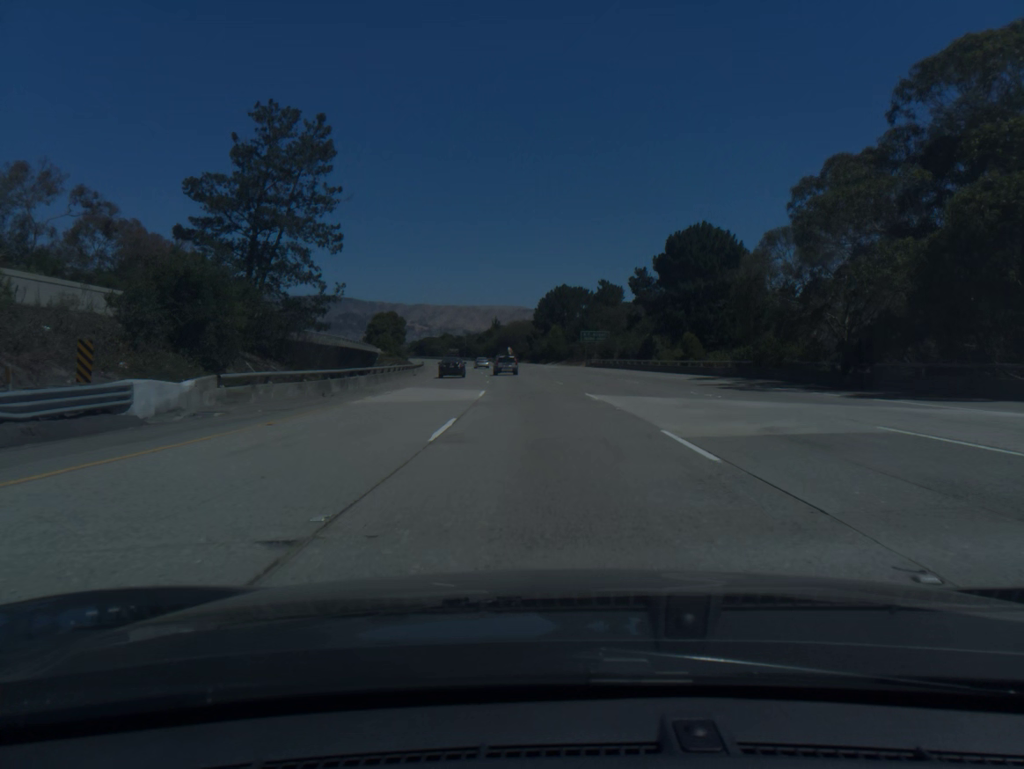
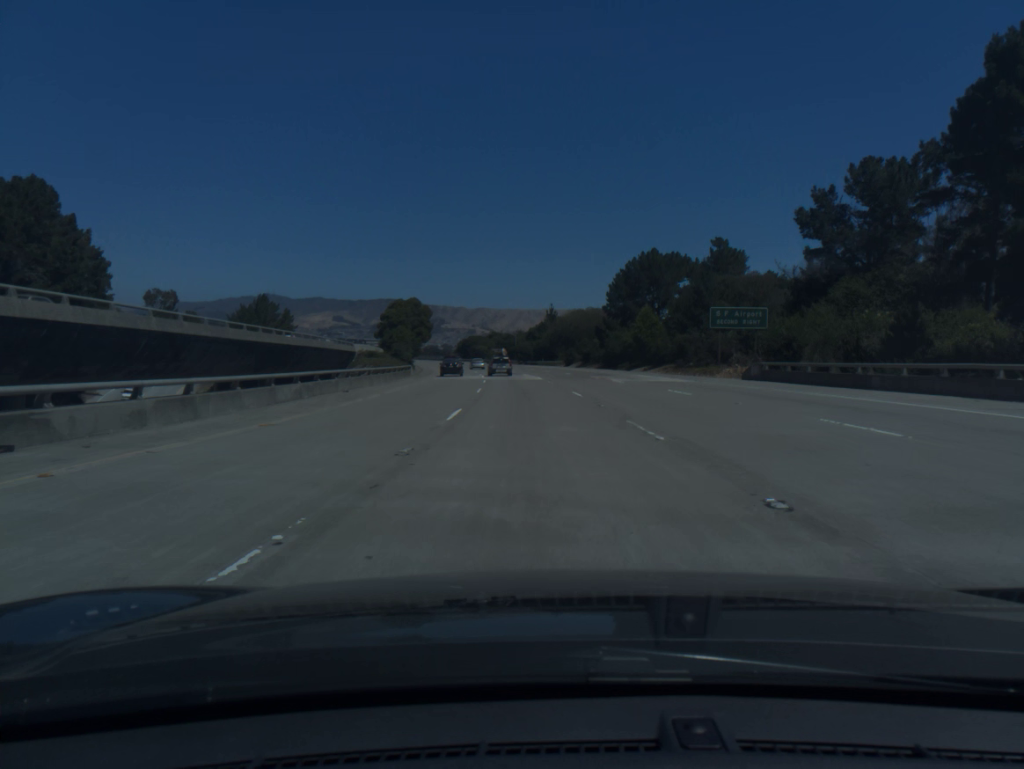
(-2.1, +55.6) m; -4°
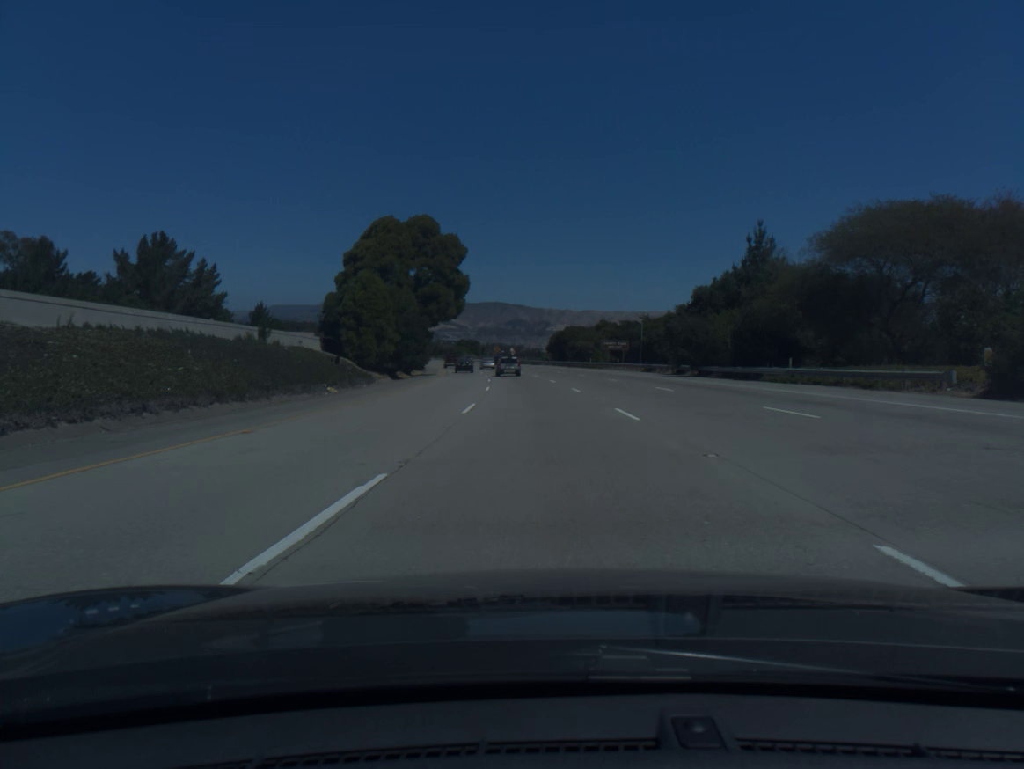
(-6.7, +92.6) m; -8°
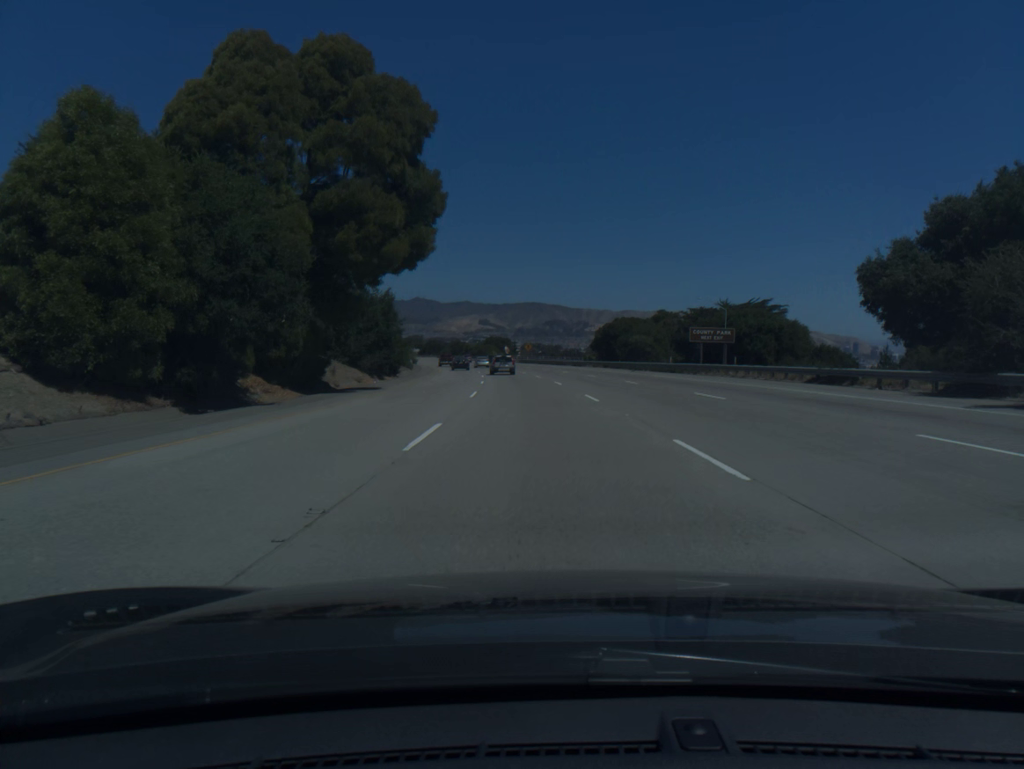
(-0.8, +37.2) m; -3°
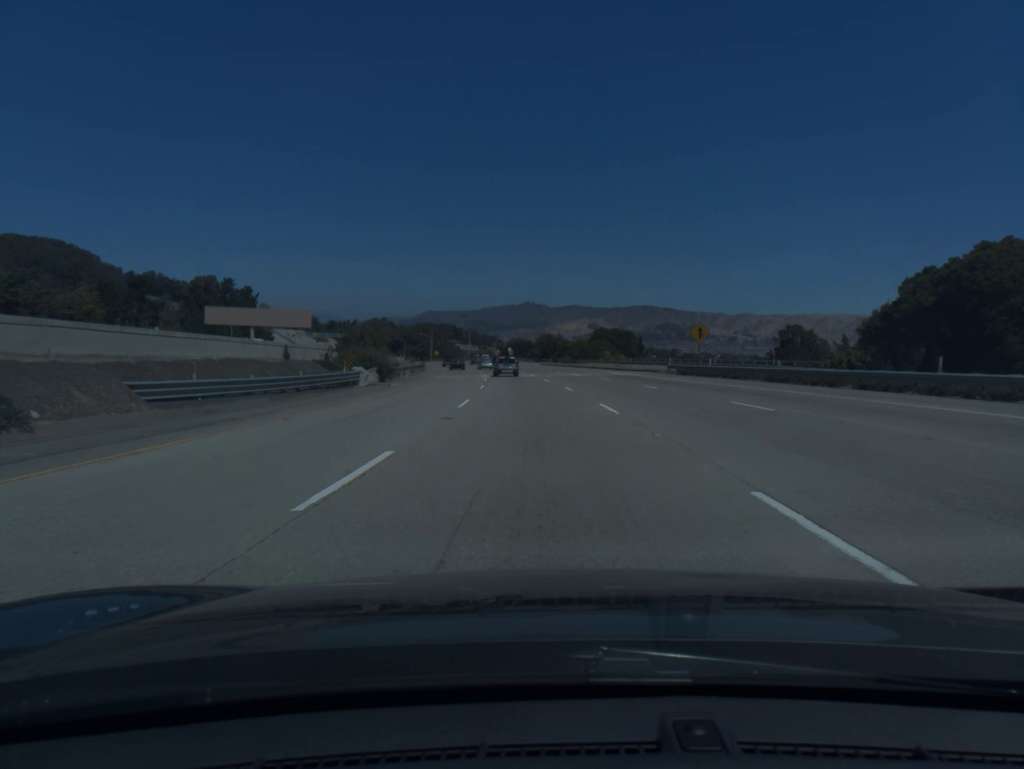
(-6.3, +91.9) m; -8°
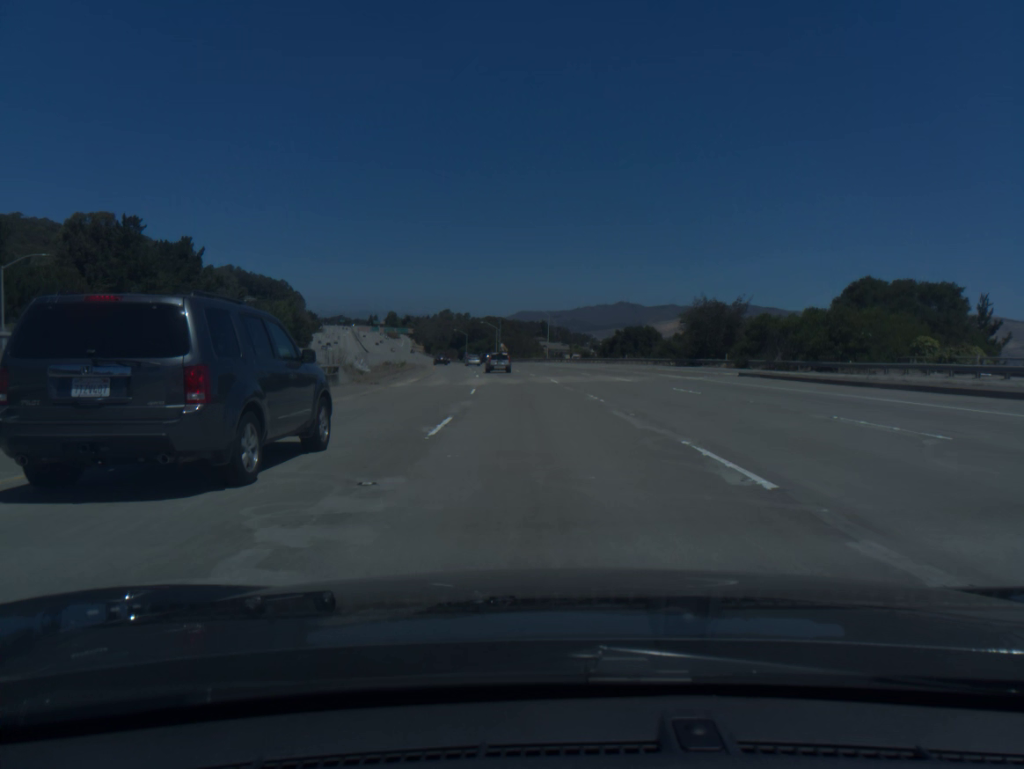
(-5.8, +91.5) m; -7°
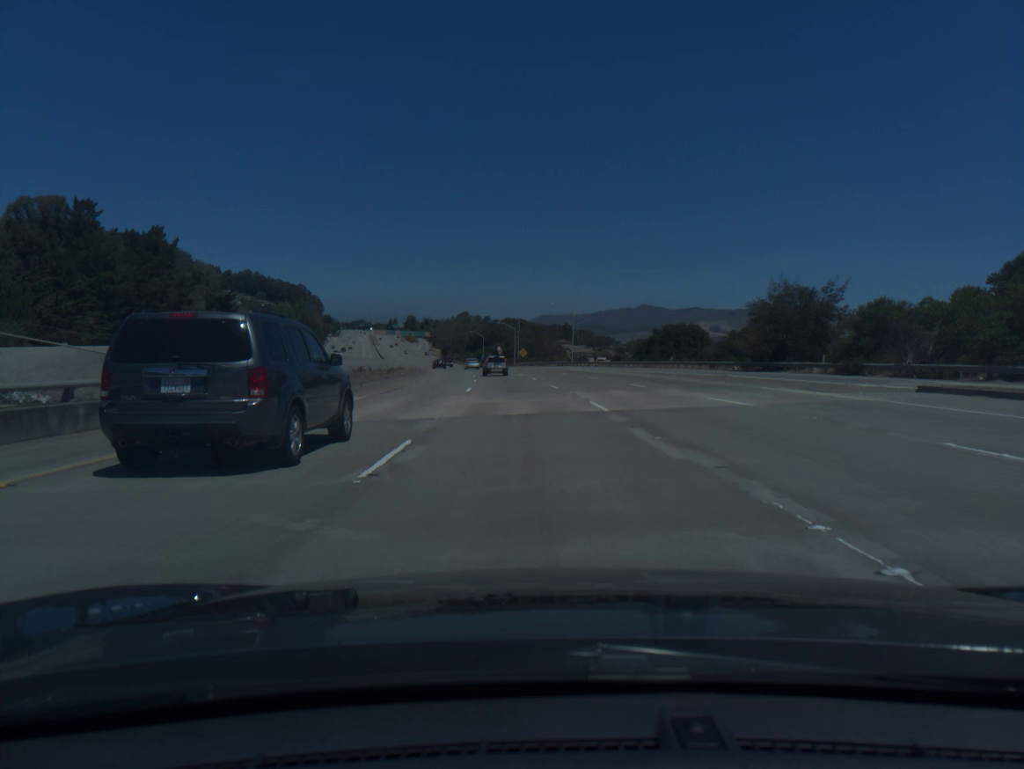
(-0.2, +18.3) m; -2°
